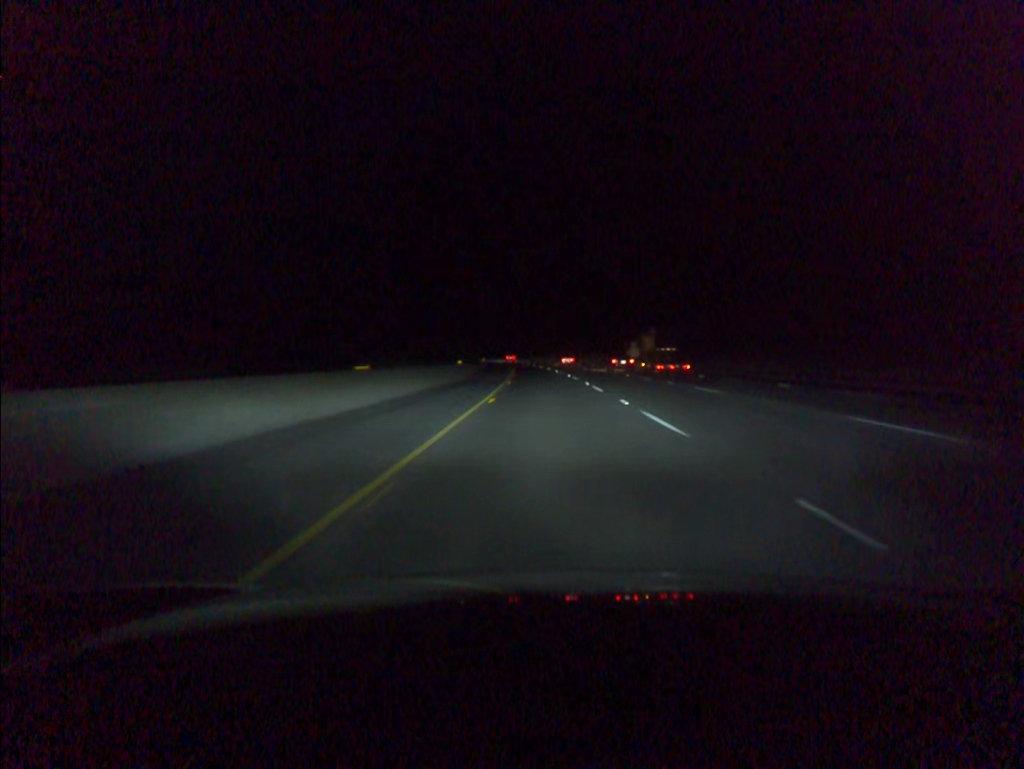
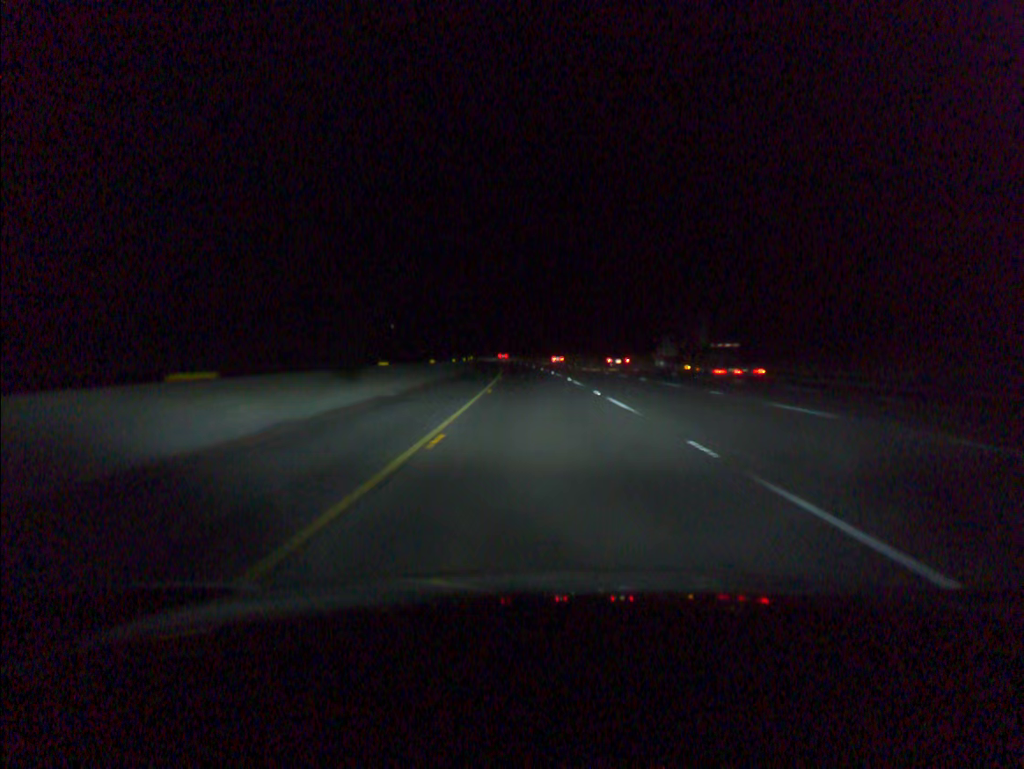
(-0.1, +39.2) m; -1°
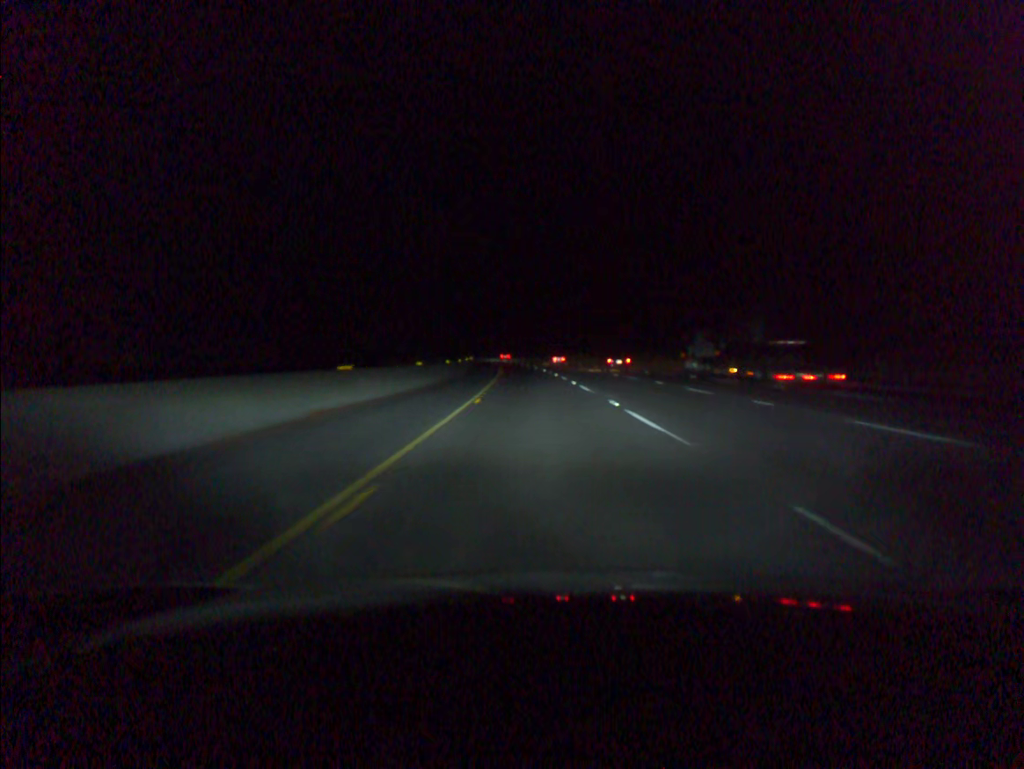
(-0.1, +19.6) m; -1°
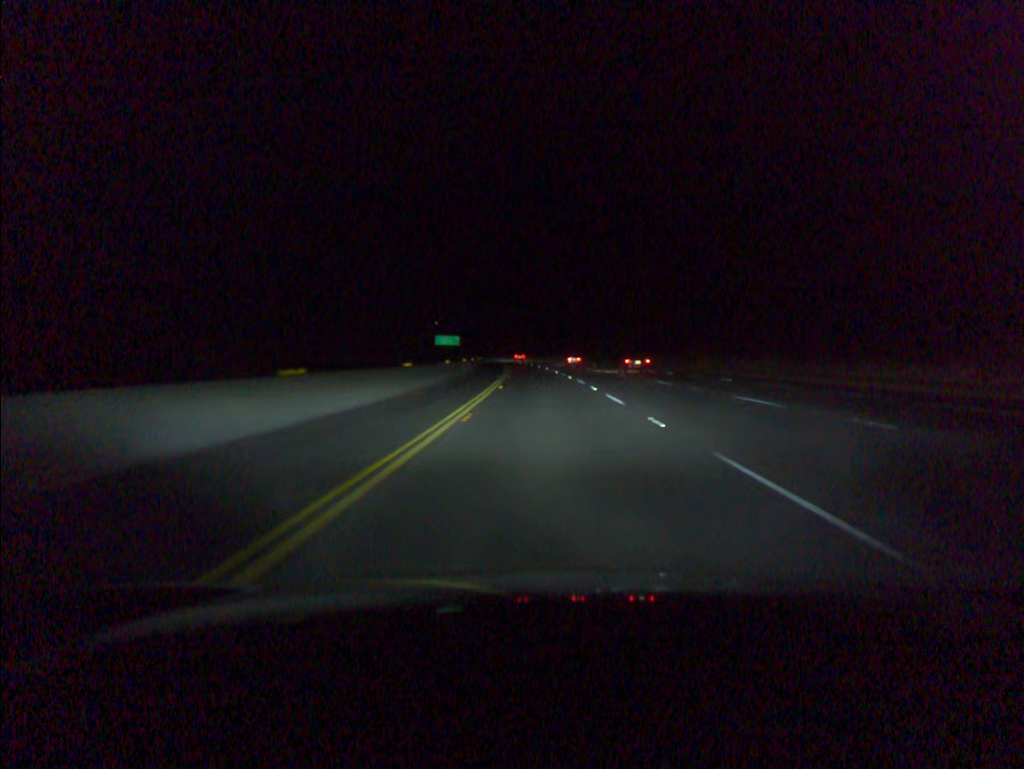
(-2.6, +78.4) m; -4°
